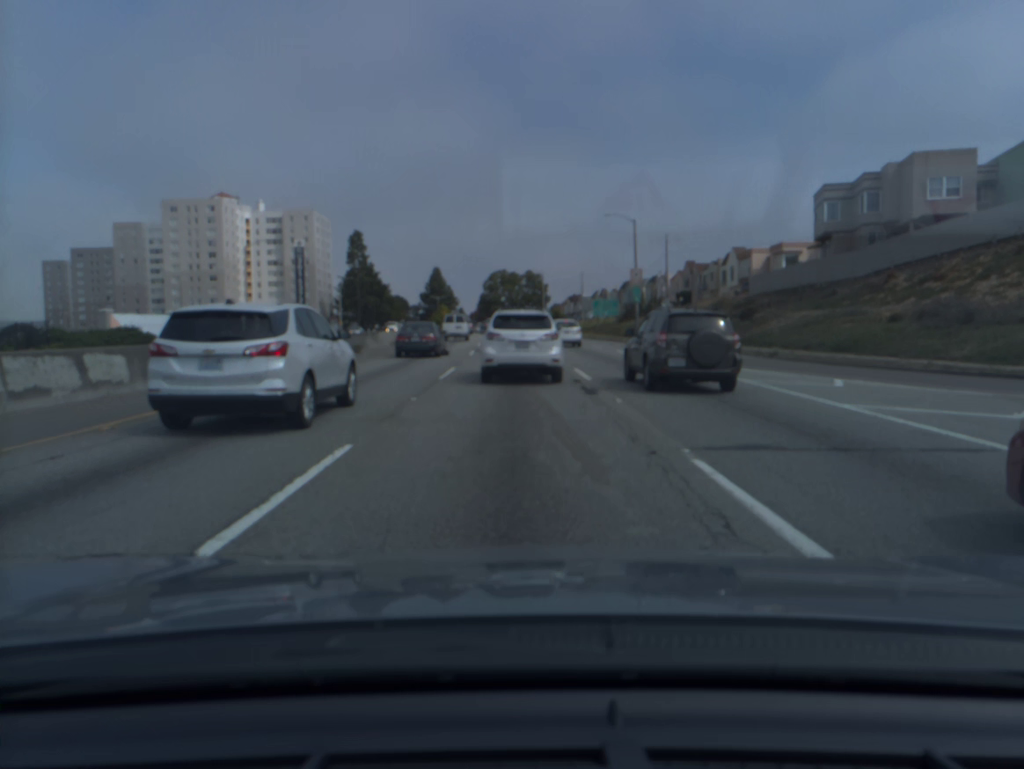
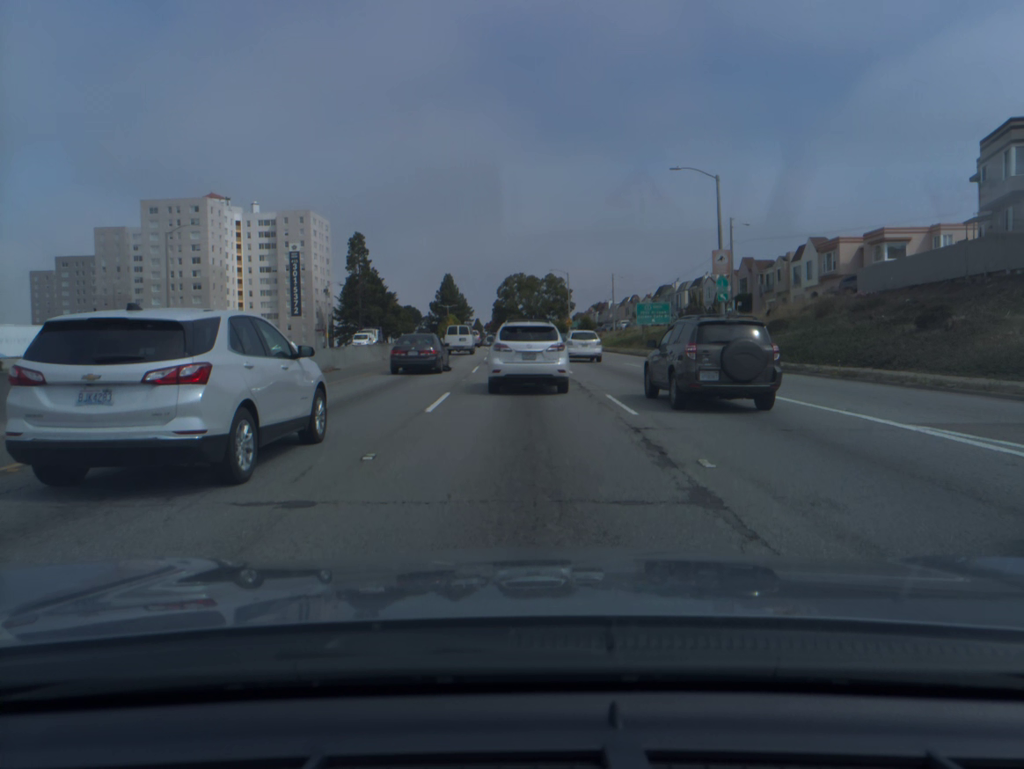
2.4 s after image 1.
(-0.3, +20.1) m; -1°
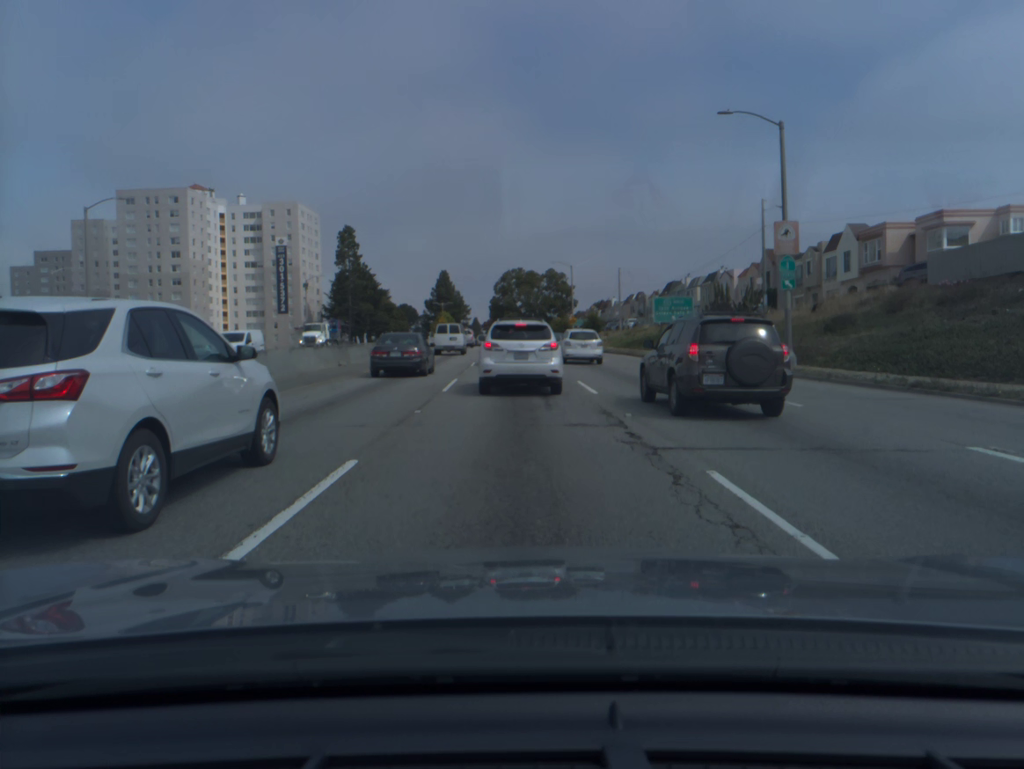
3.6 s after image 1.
(0.0, +10.0) m; 0°
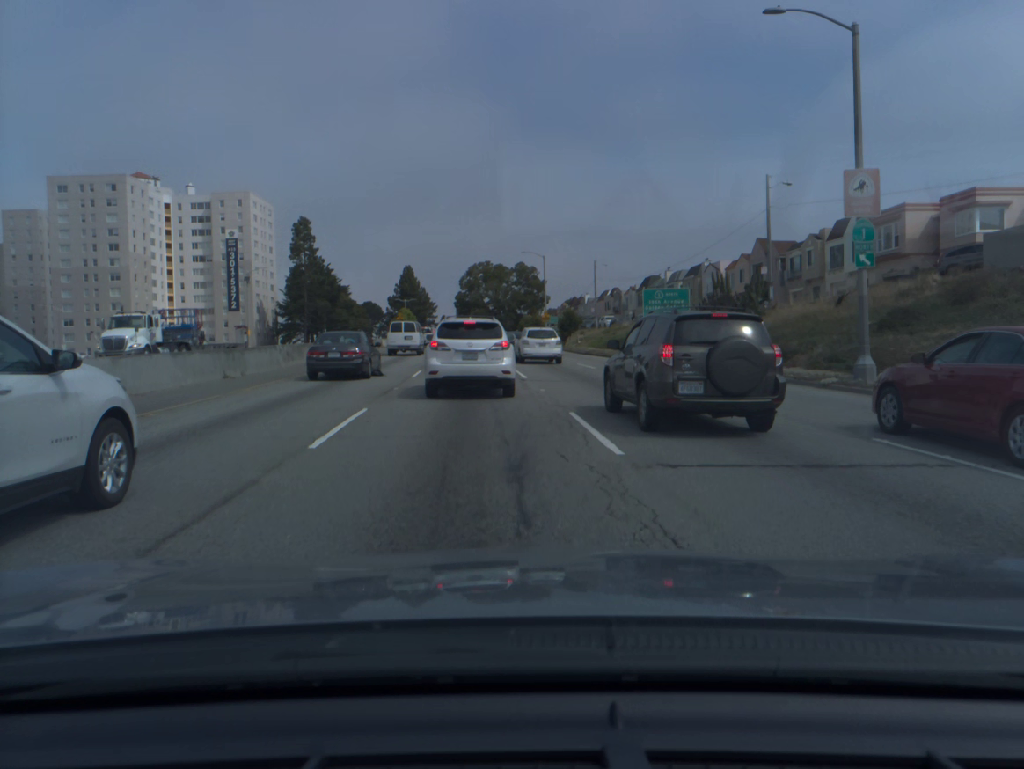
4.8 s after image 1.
(+0.2, +9.3) m; +3°
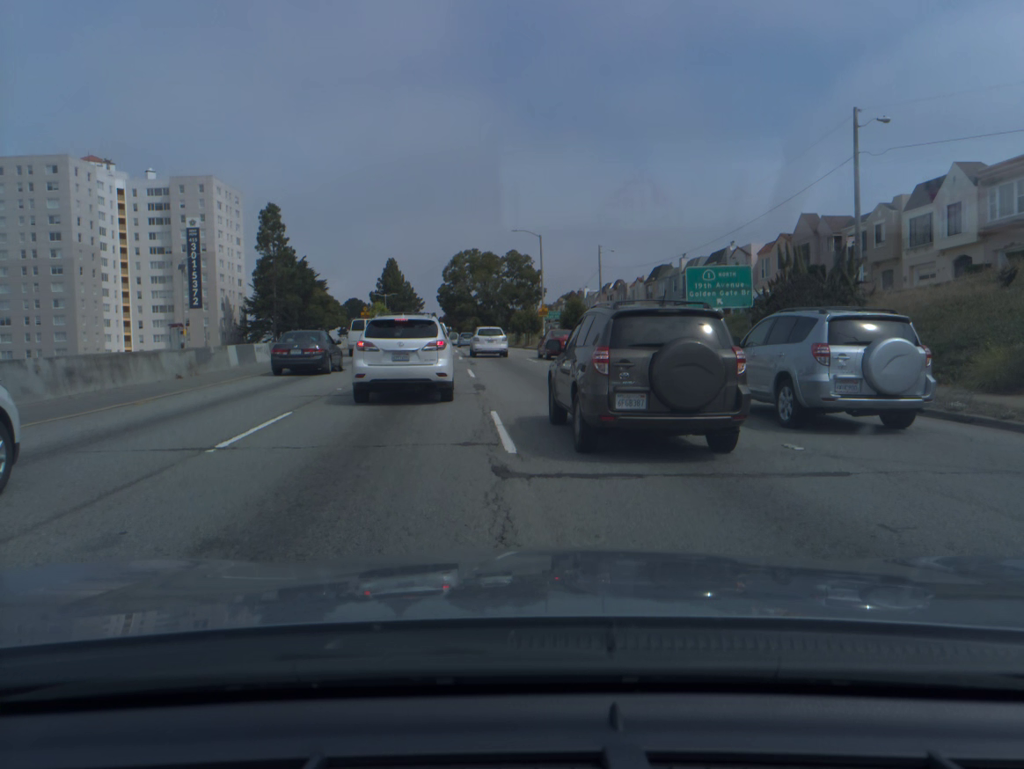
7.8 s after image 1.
(0.0, +15.1) m; +1°
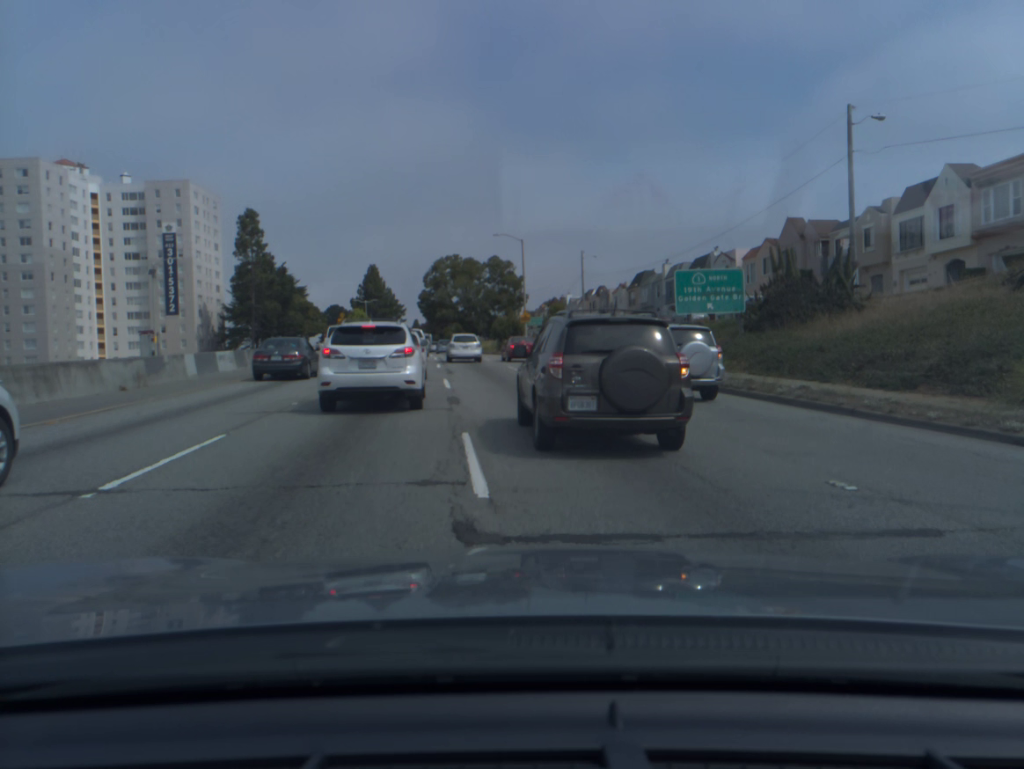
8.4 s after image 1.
(0.0, +2.1) m; +1°
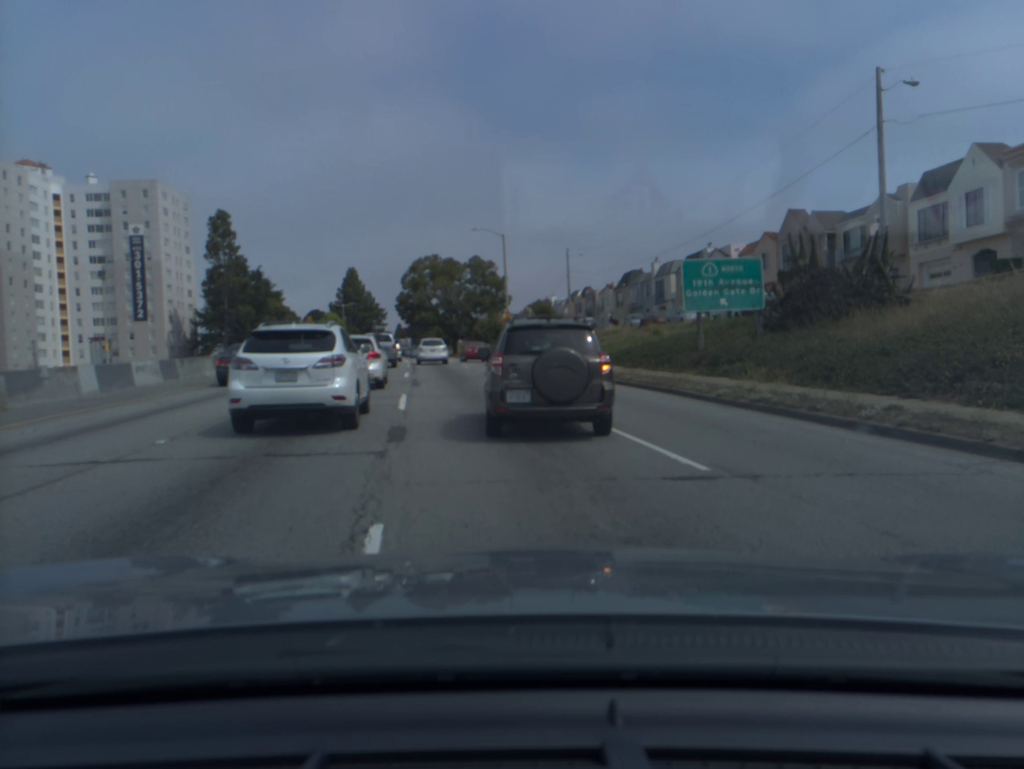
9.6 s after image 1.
(0.0, +5.2) m; 0°
